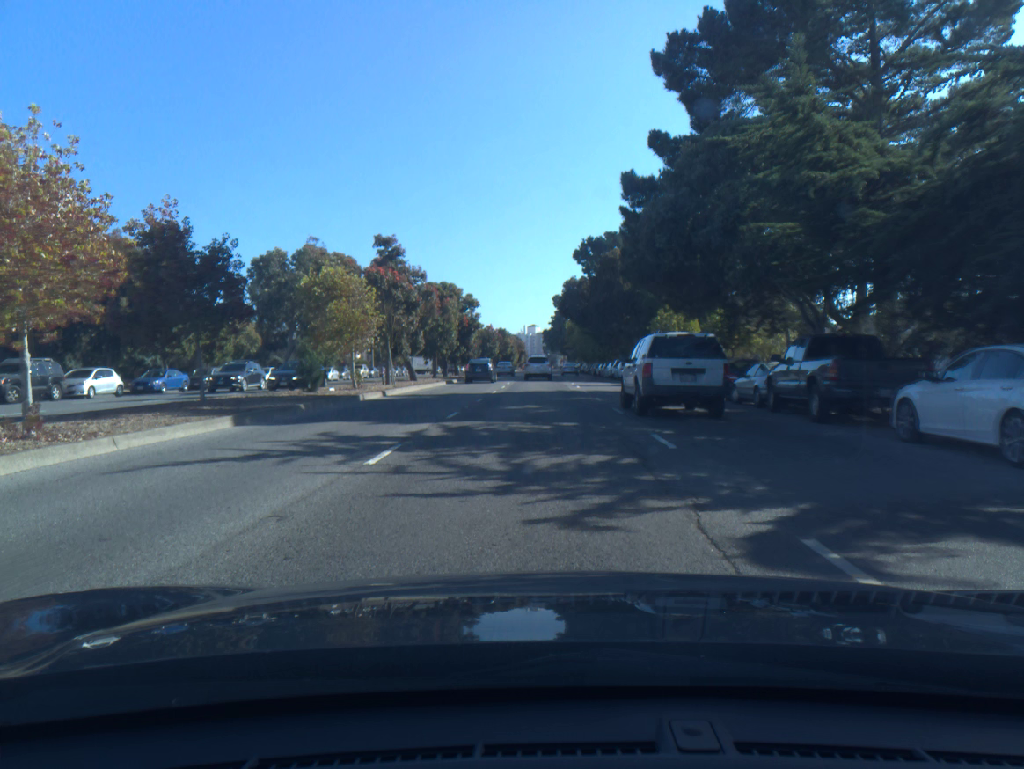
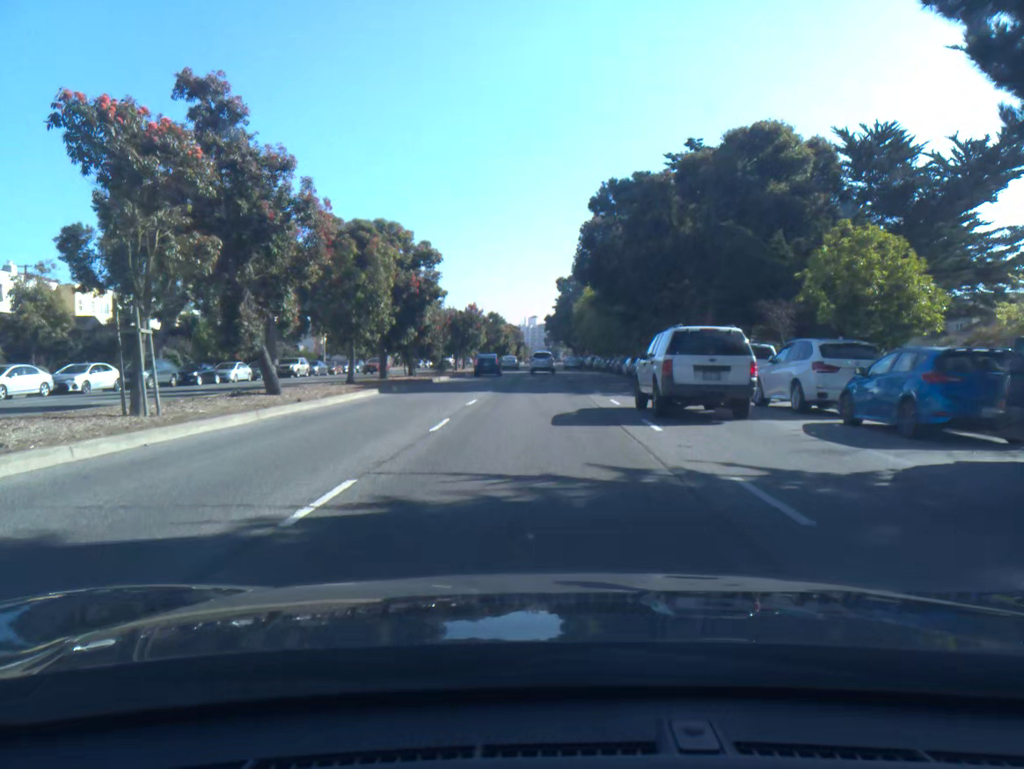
(-0.1, +25.6) m; 0°
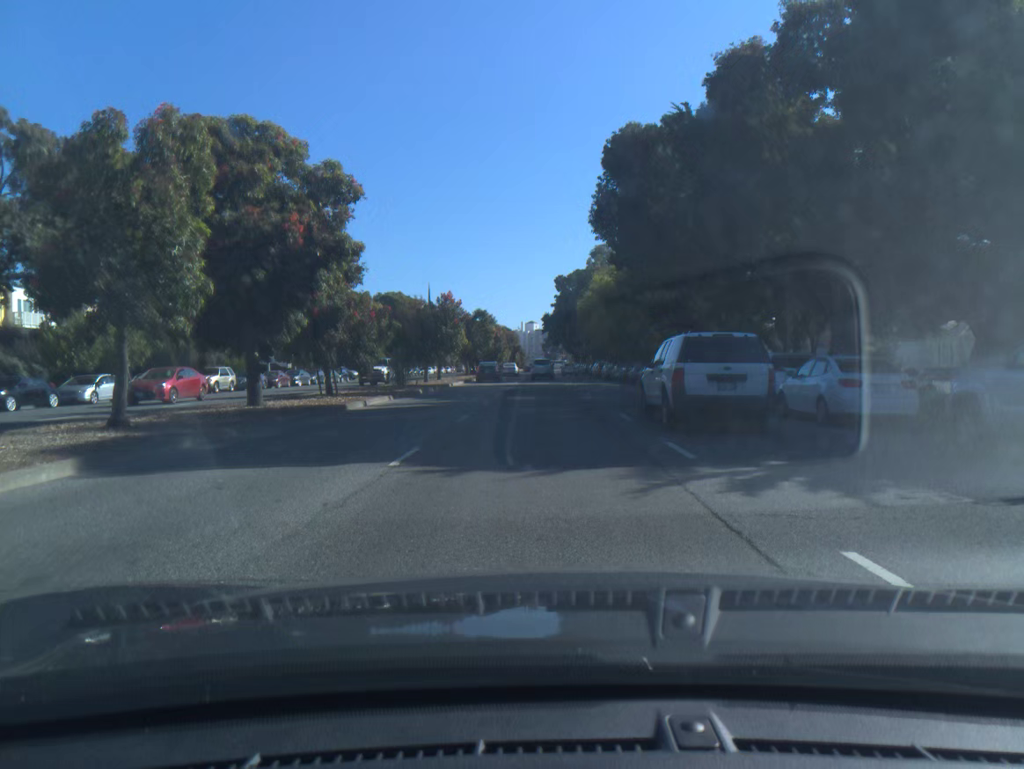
(0.0, +17.3) m; 0°
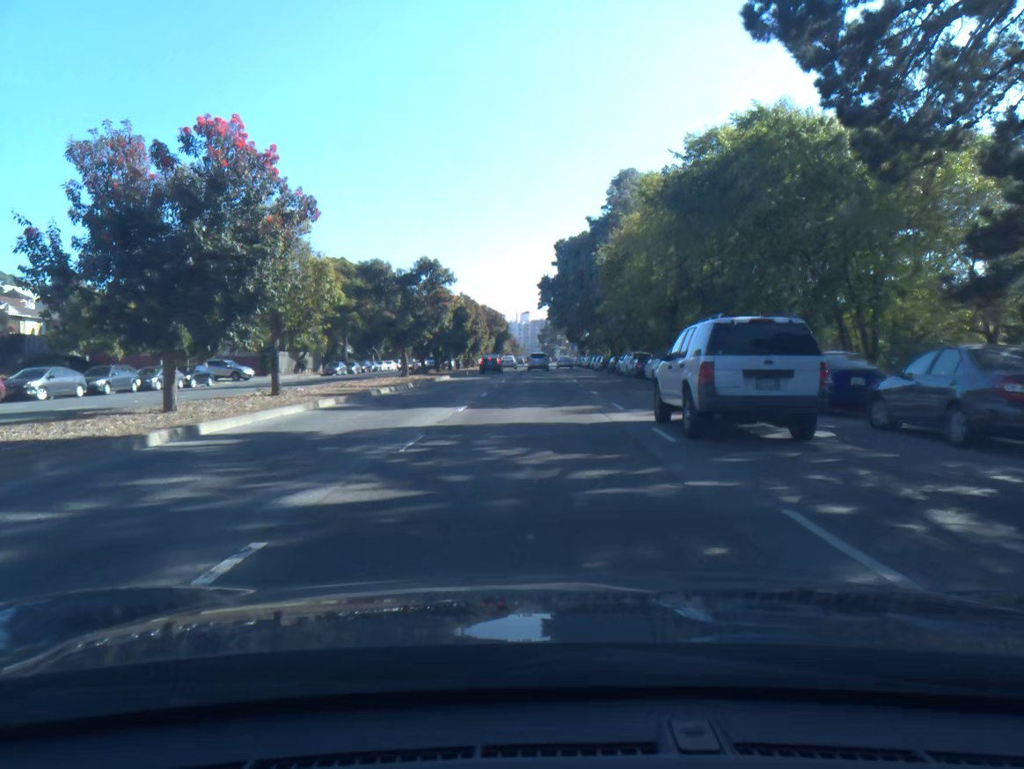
(+0.1, +35.2) m; 0°
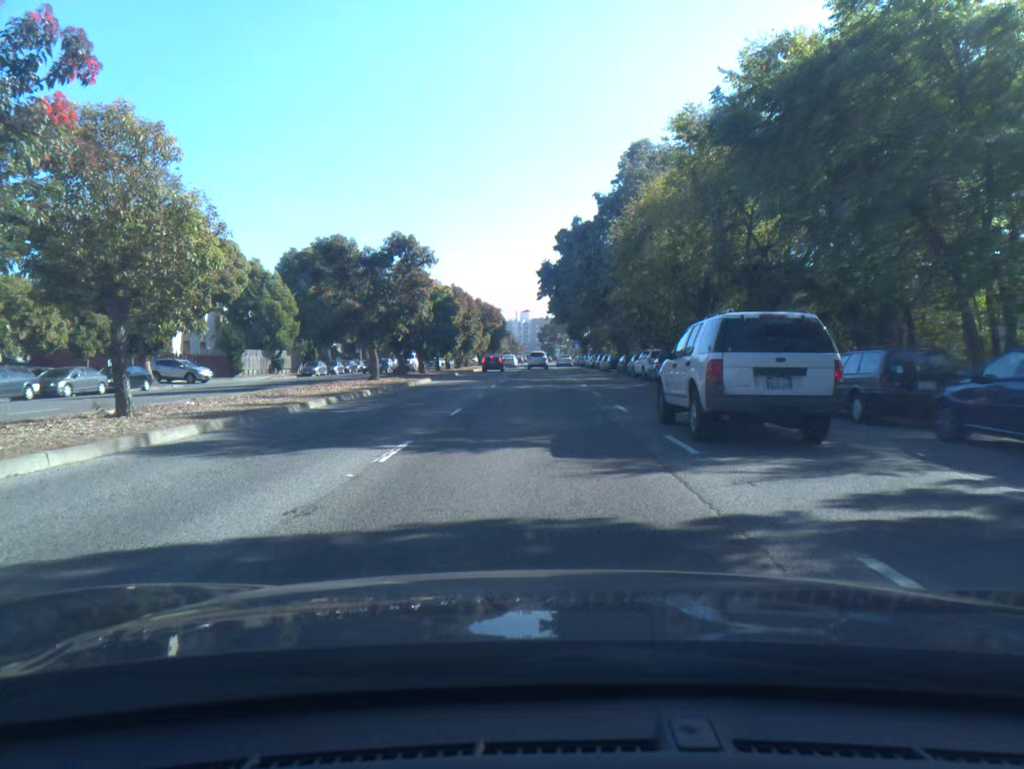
(0.0, +8.7) m; 0°
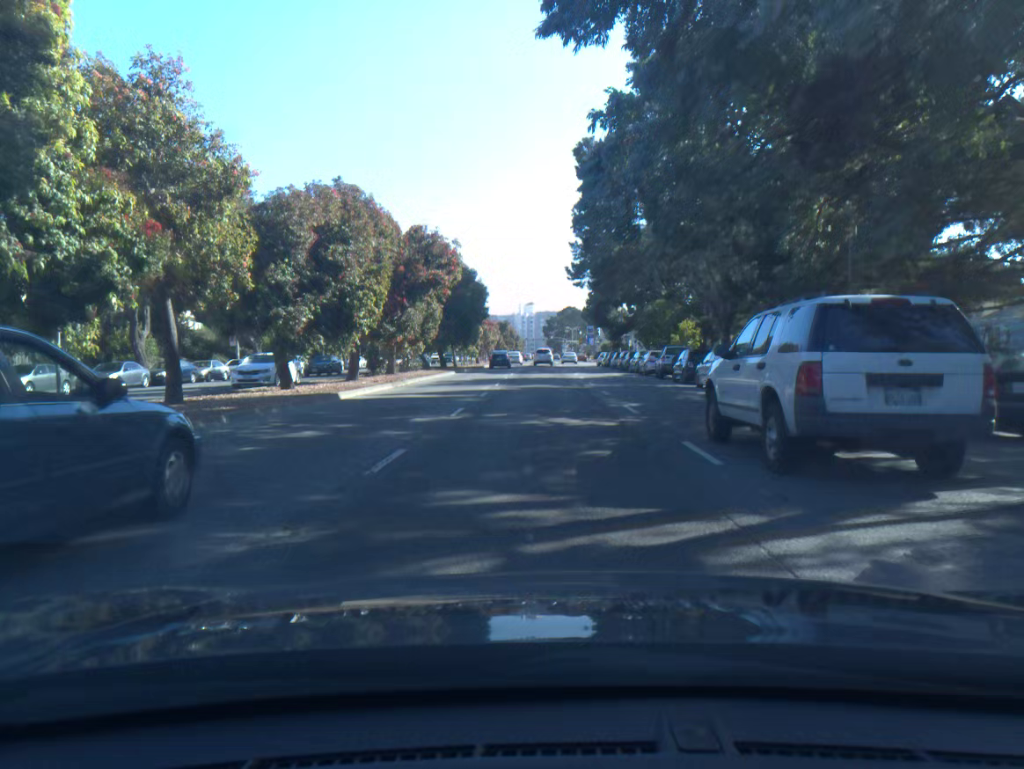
(-0.2, +44.1) m; -1°
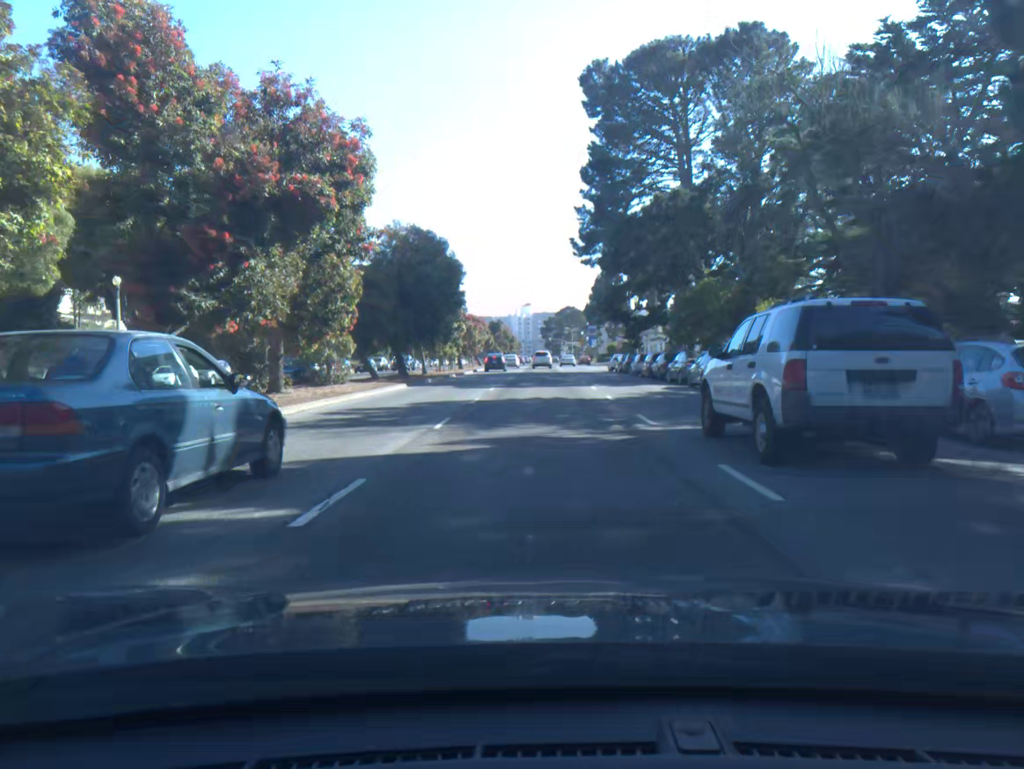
(+0.1, +16.8) m; 0°
